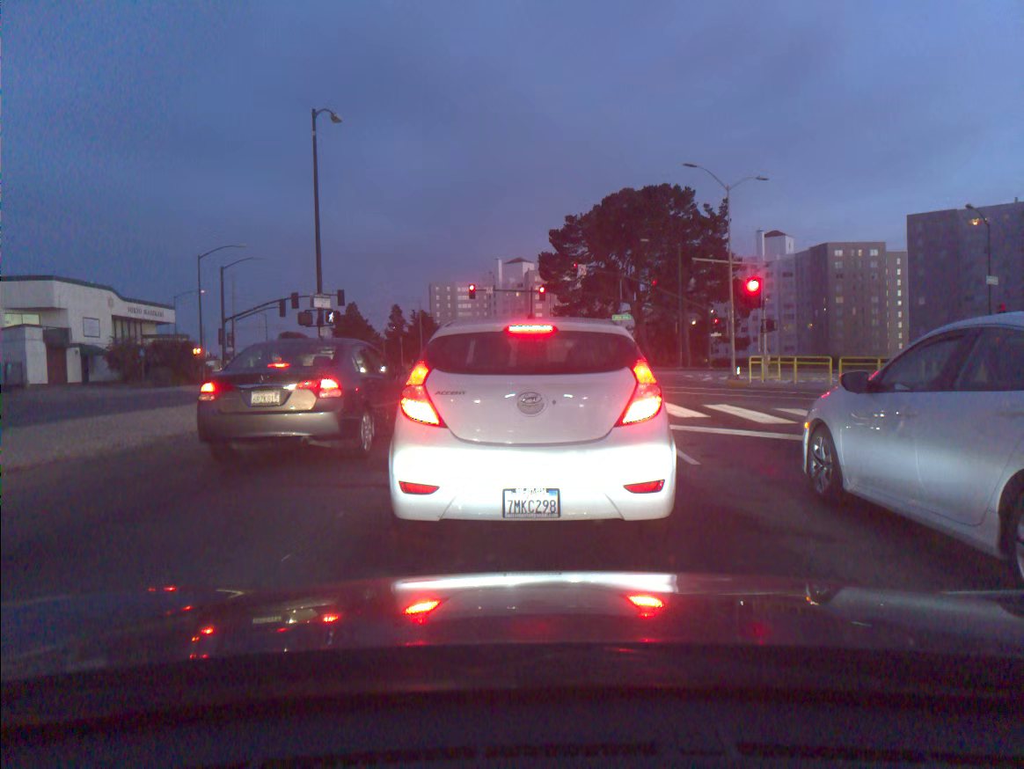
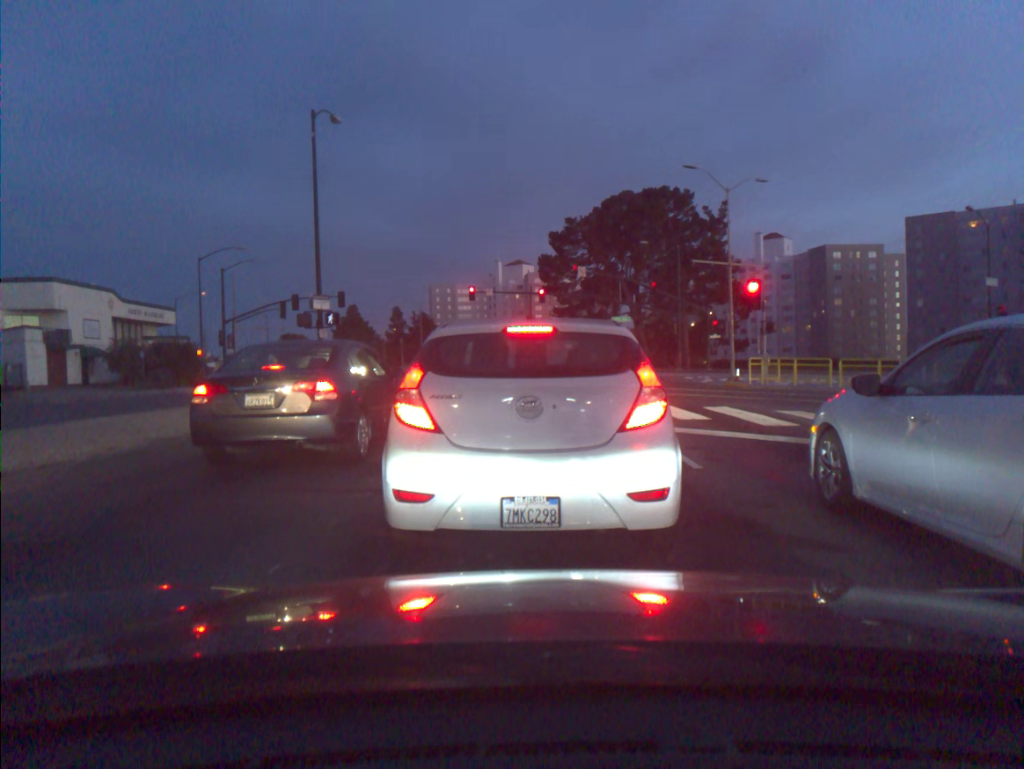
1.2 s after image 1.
(0.0, +0.2) m; 0°
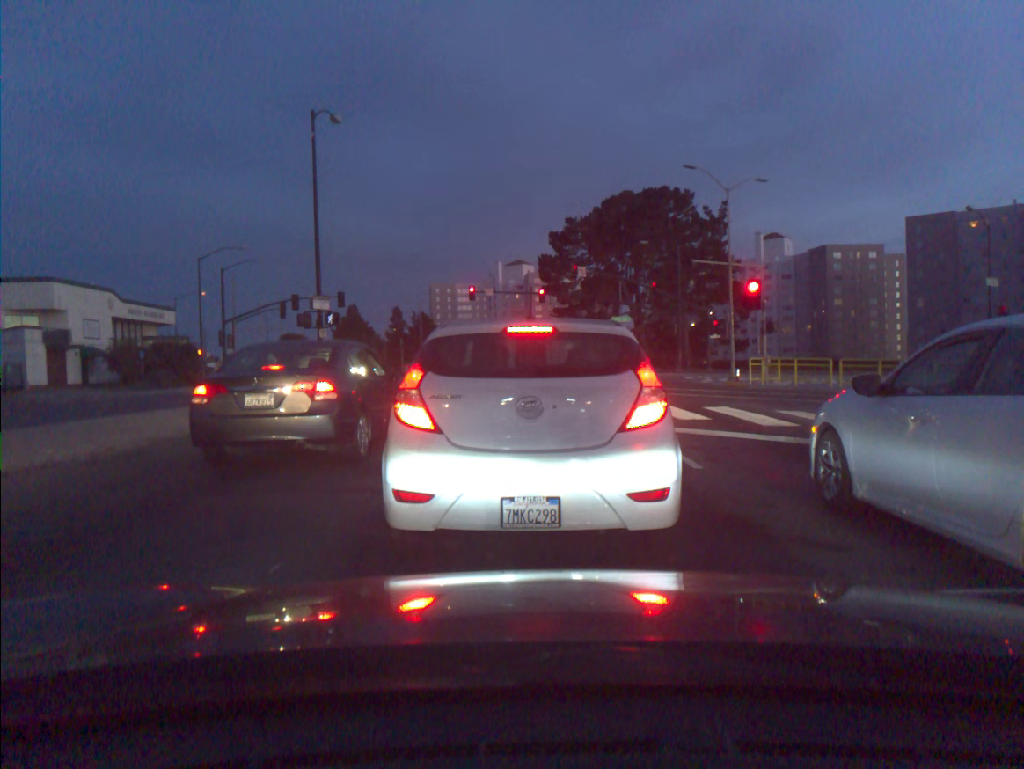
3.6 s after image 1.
(0.0, 0.0) m; 0°
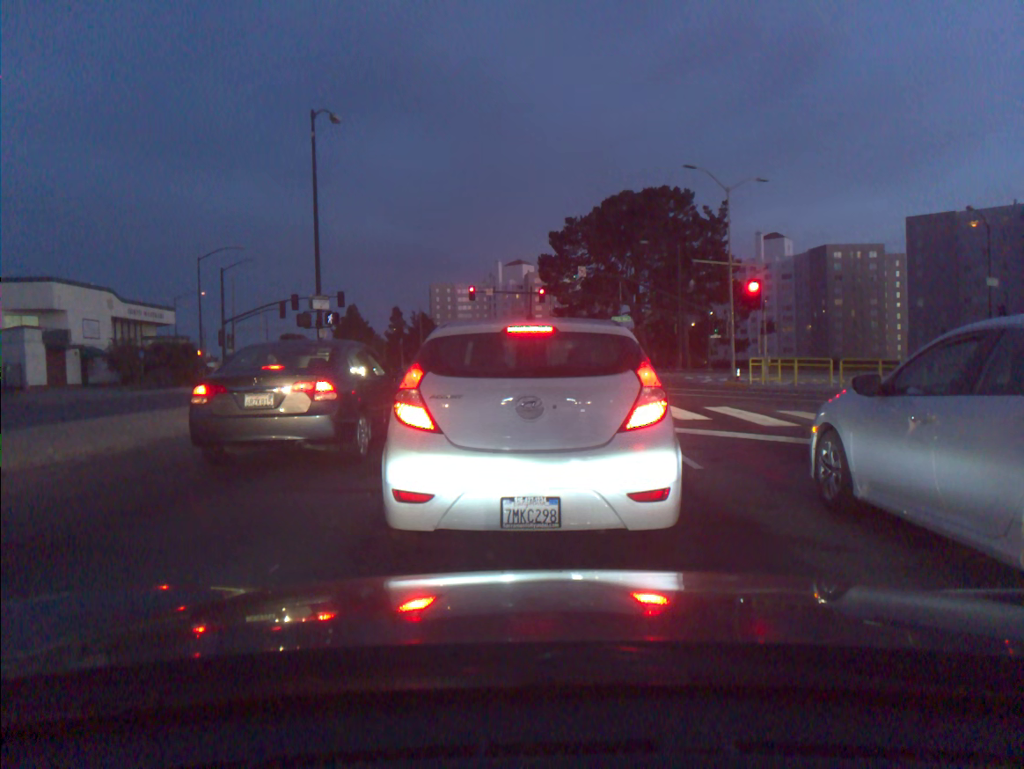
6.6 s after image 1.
(0.0, 0.0) m; 0°
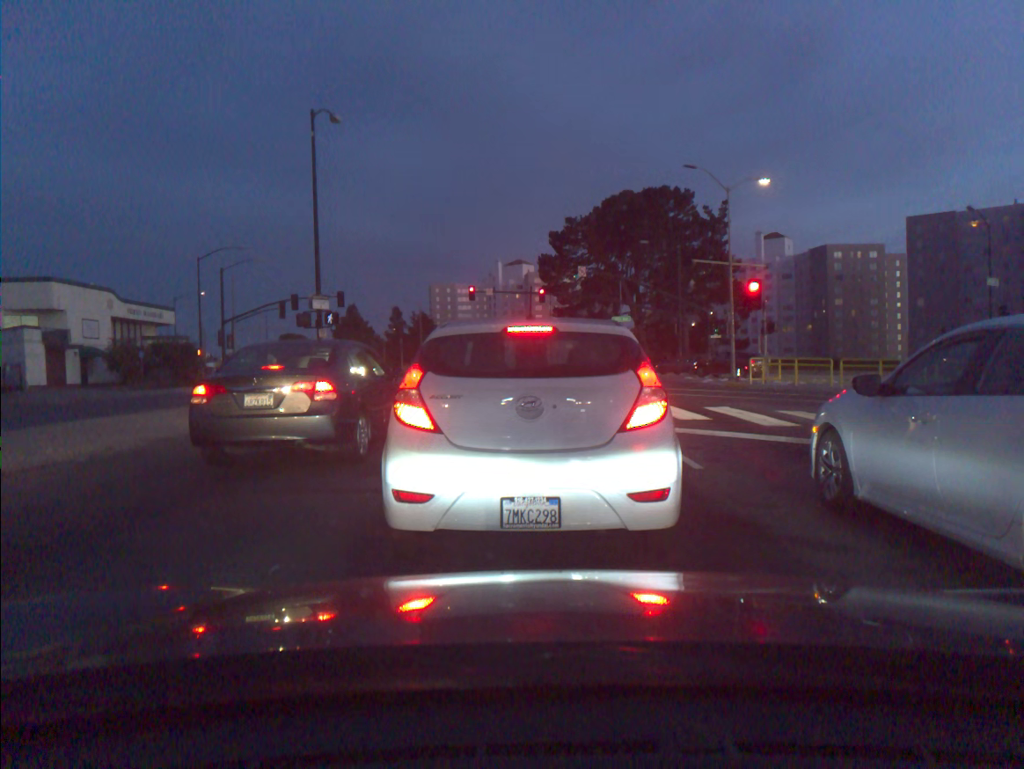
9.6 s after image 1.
(0.0, 0.0) m; 0°
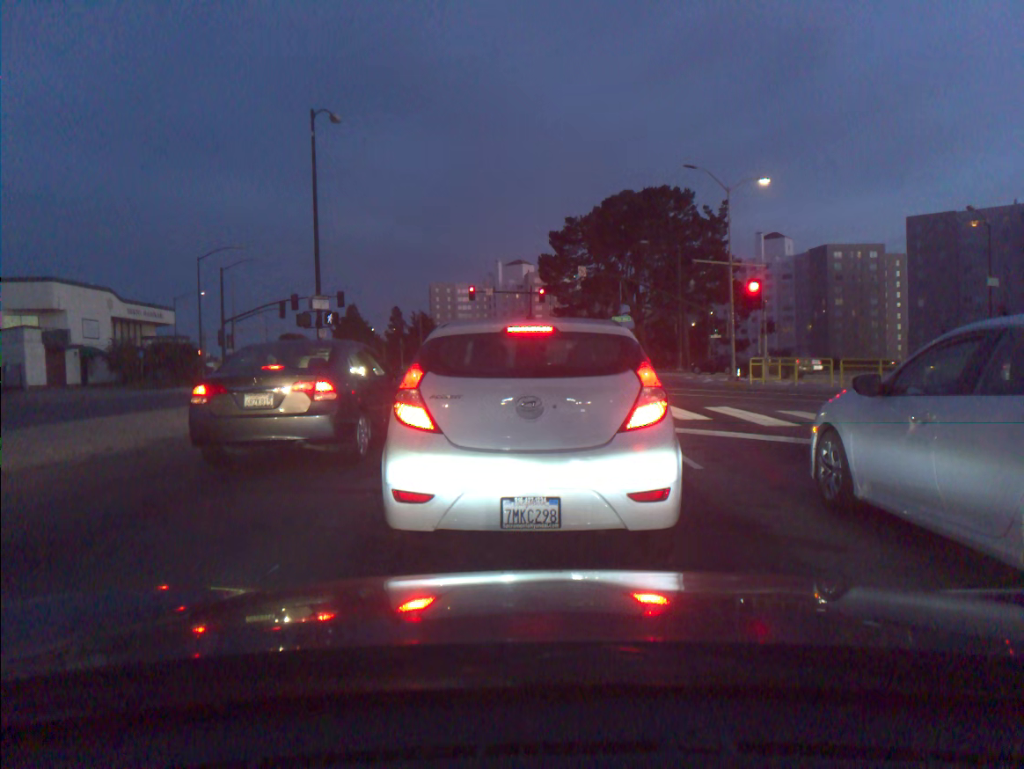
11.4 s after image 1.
(0.0, 0.0) m; 0°
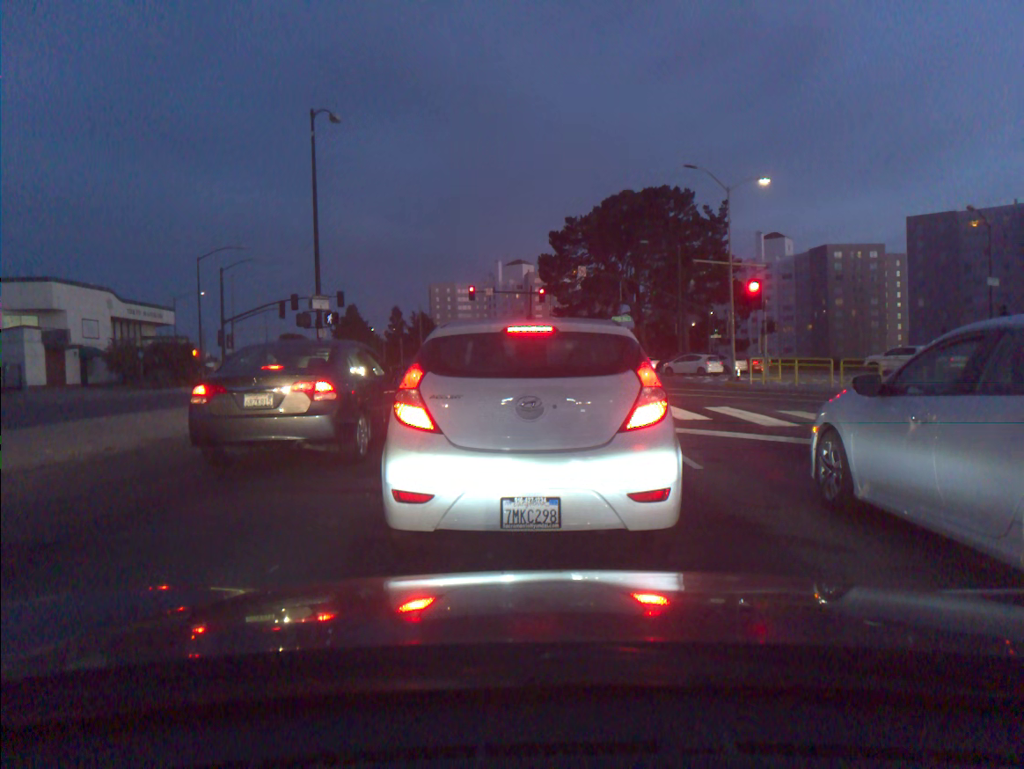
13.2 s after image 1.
(0.0, 0.0) m; 0°
